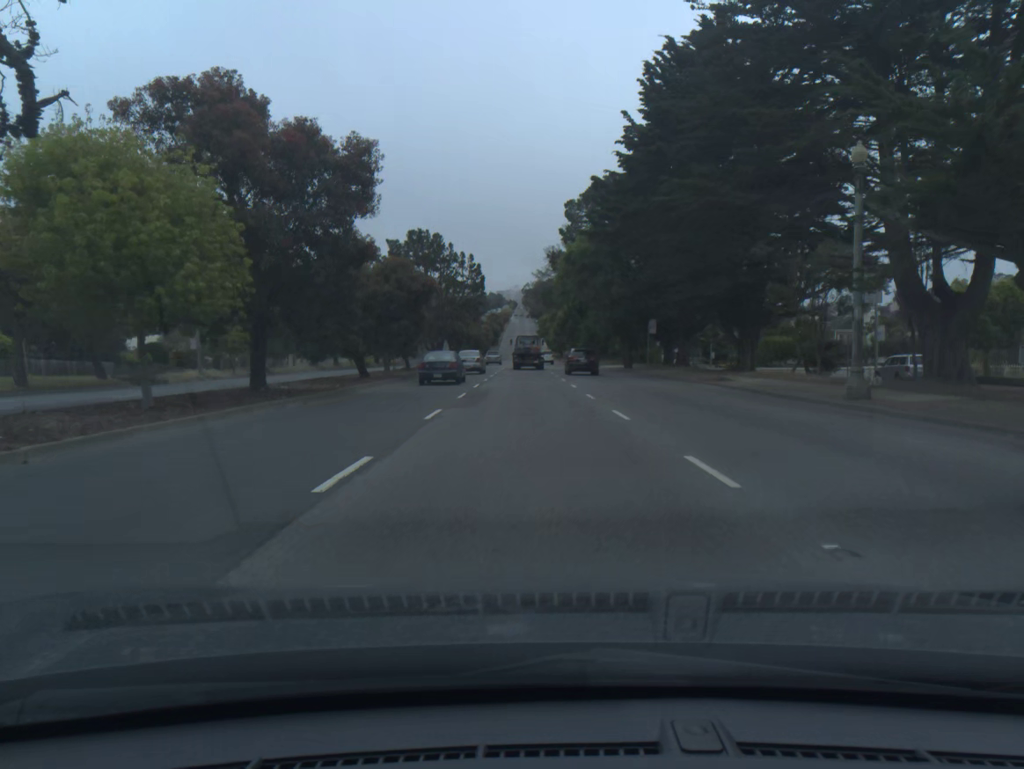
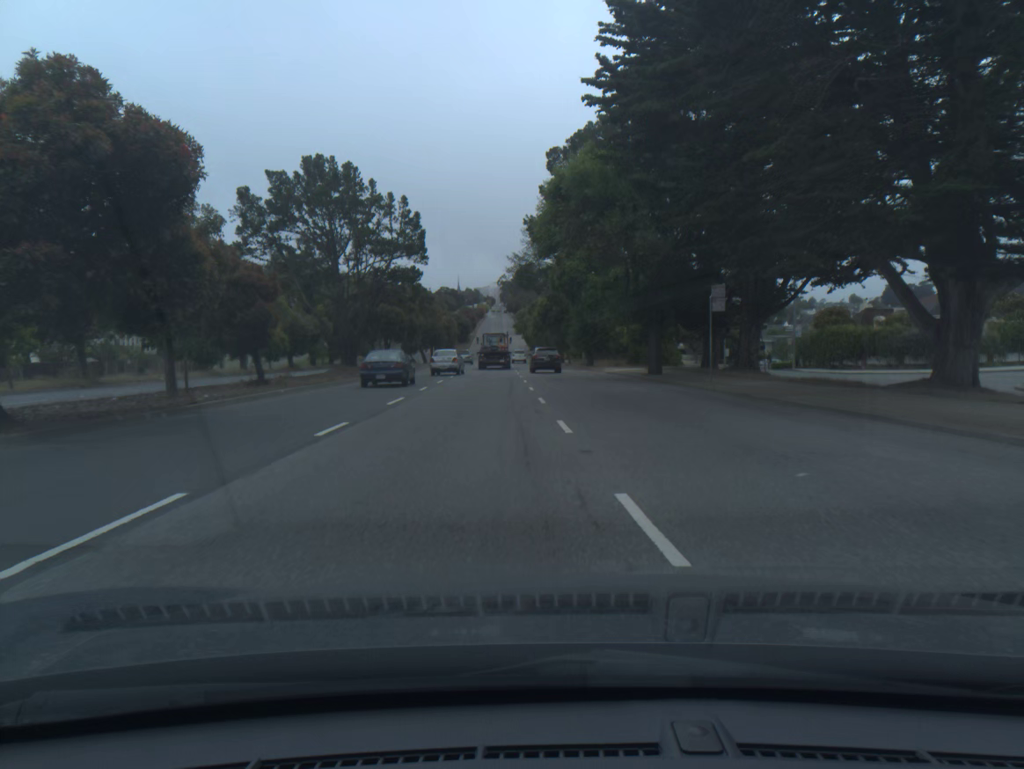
(+0.3, +24.7) m; +1°
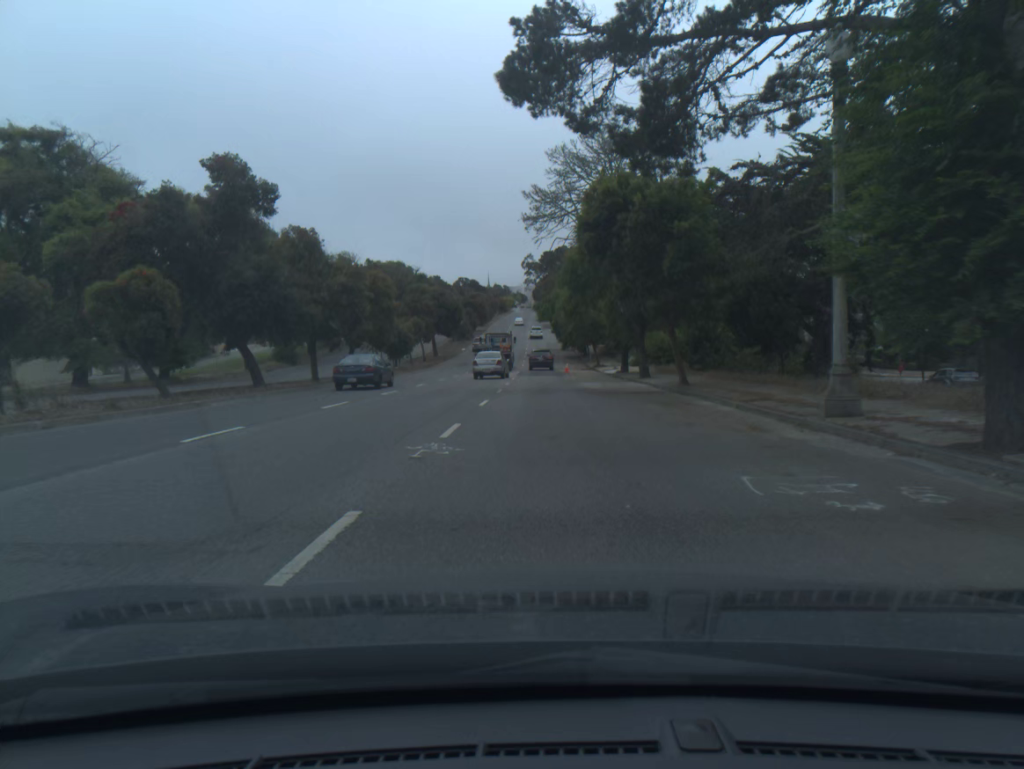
(-0.7, +59.0) m; -3°
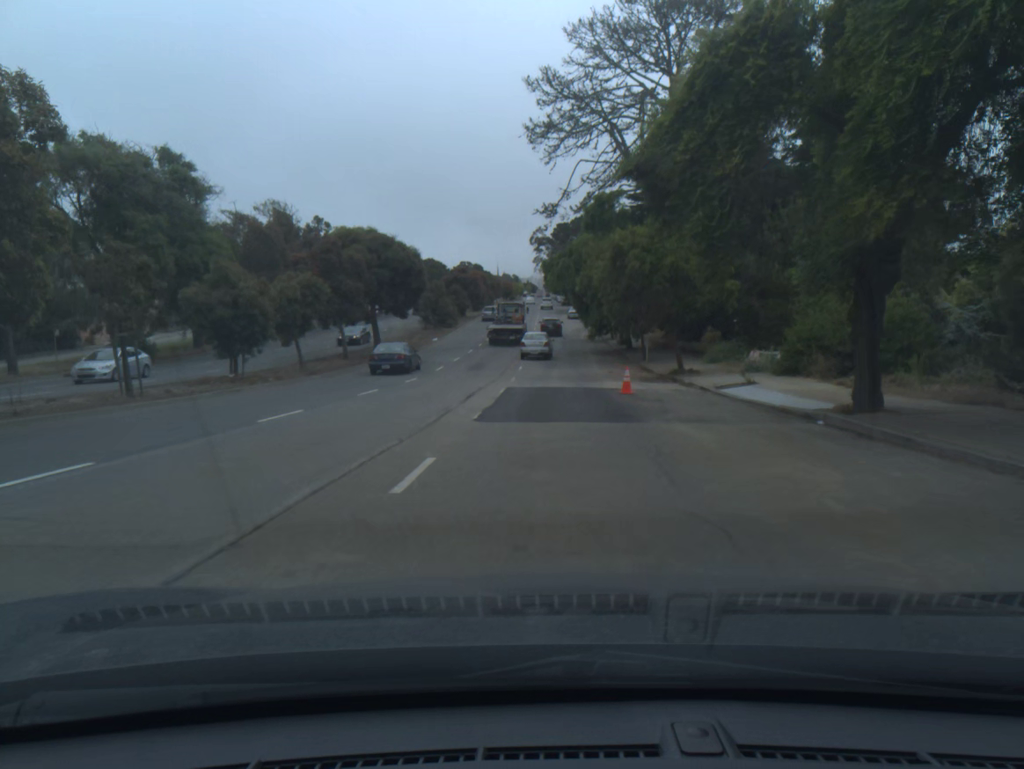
(-0.3, +34.1) m; -1°
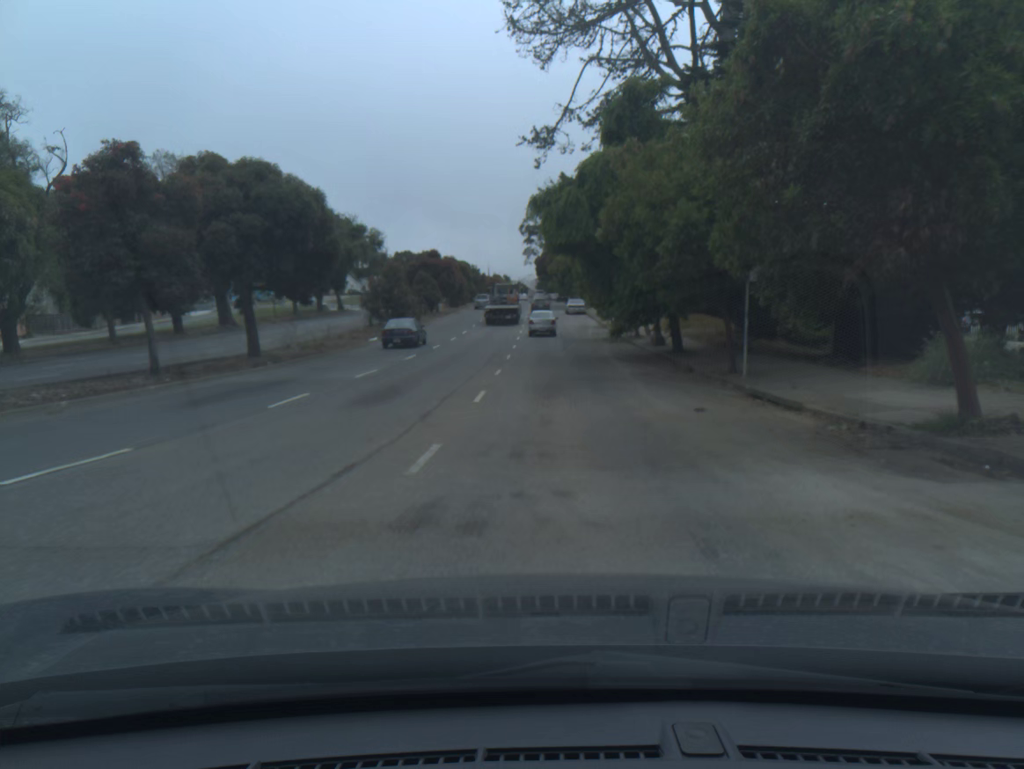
(+0.1, +20.7) m; +1°
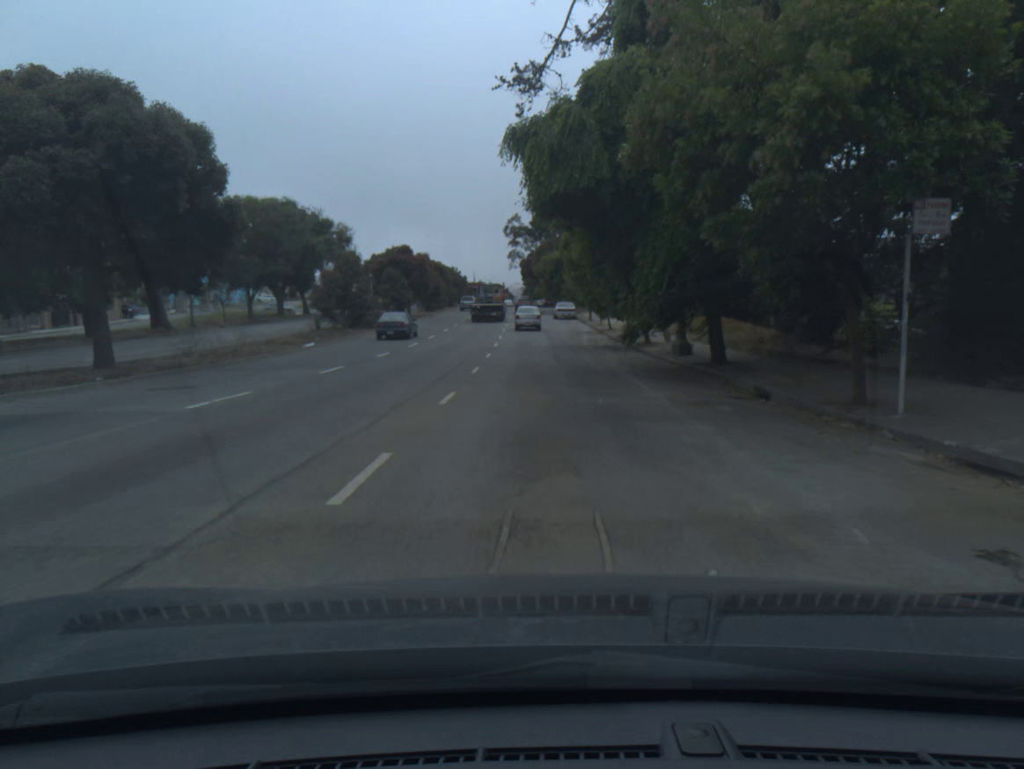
(0.0, +9.5) m; +1°
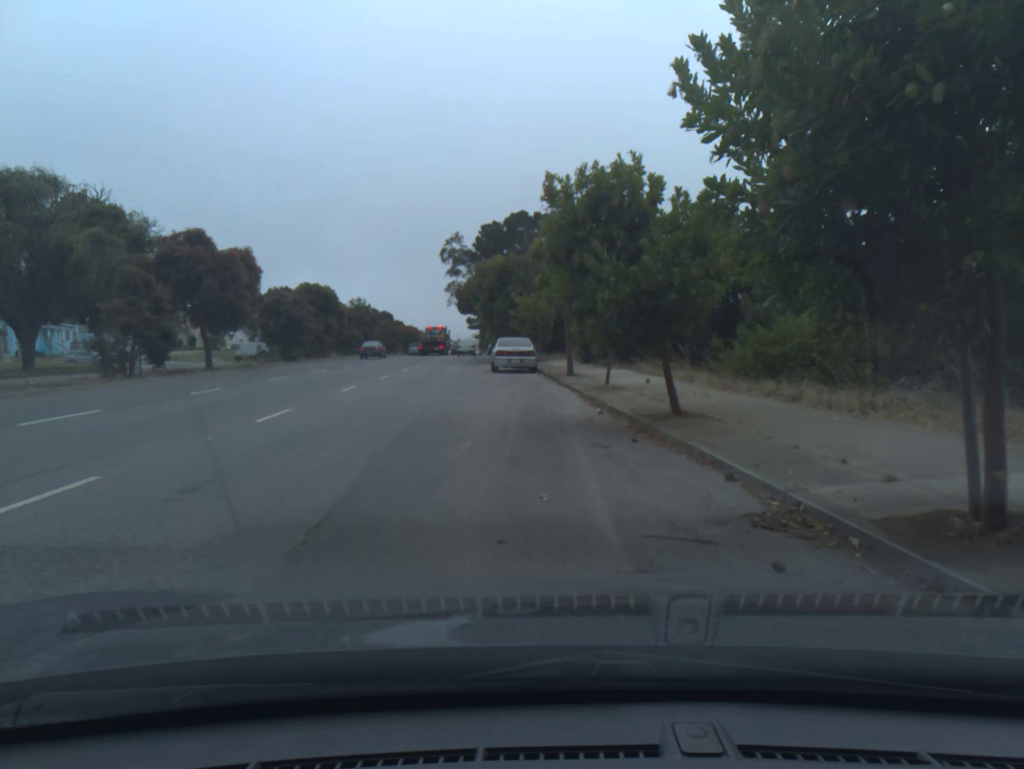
(+1.3, +36.1) m; +3°
